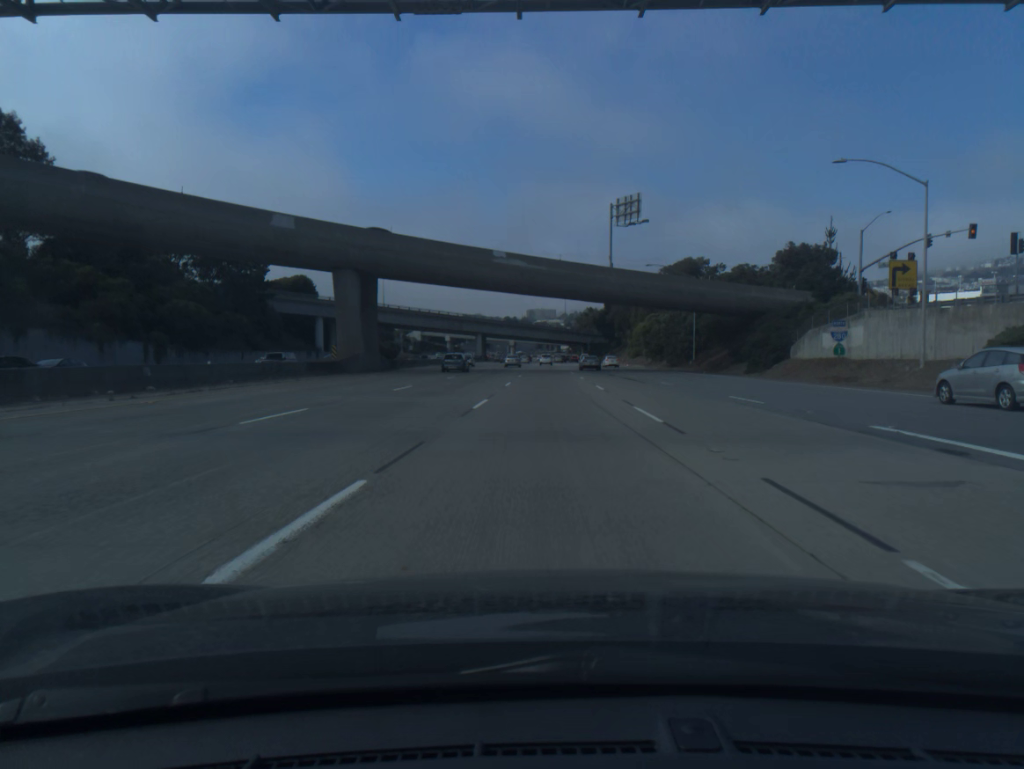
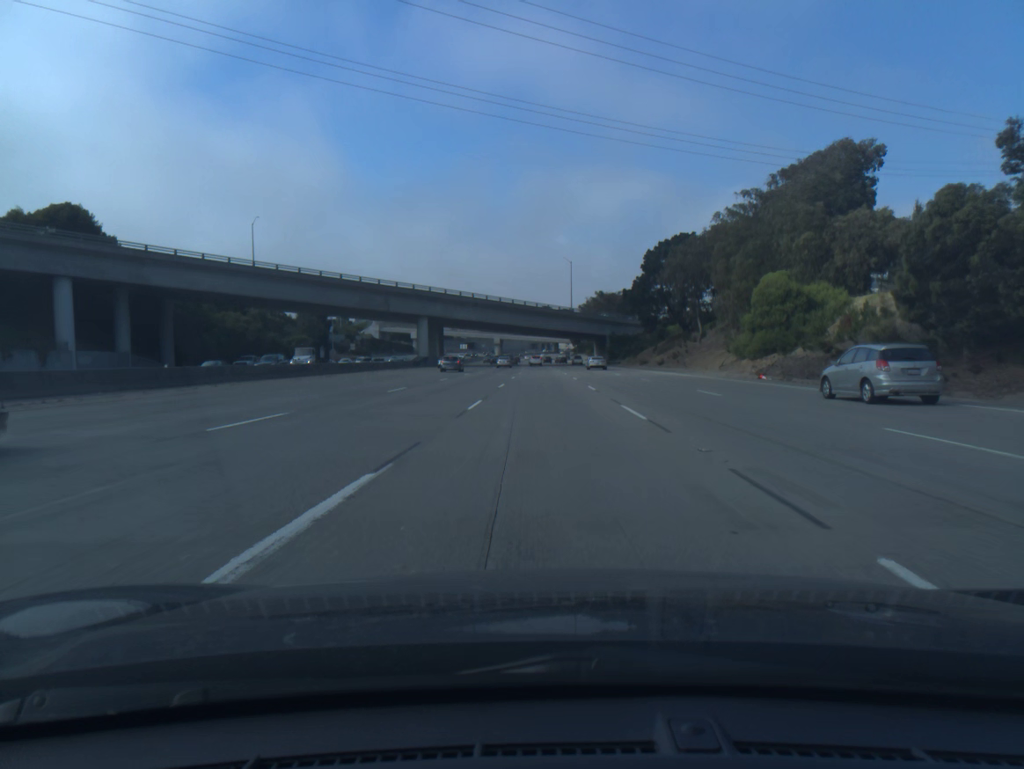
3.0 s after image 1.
(+0.7, +85.8) m; 0°
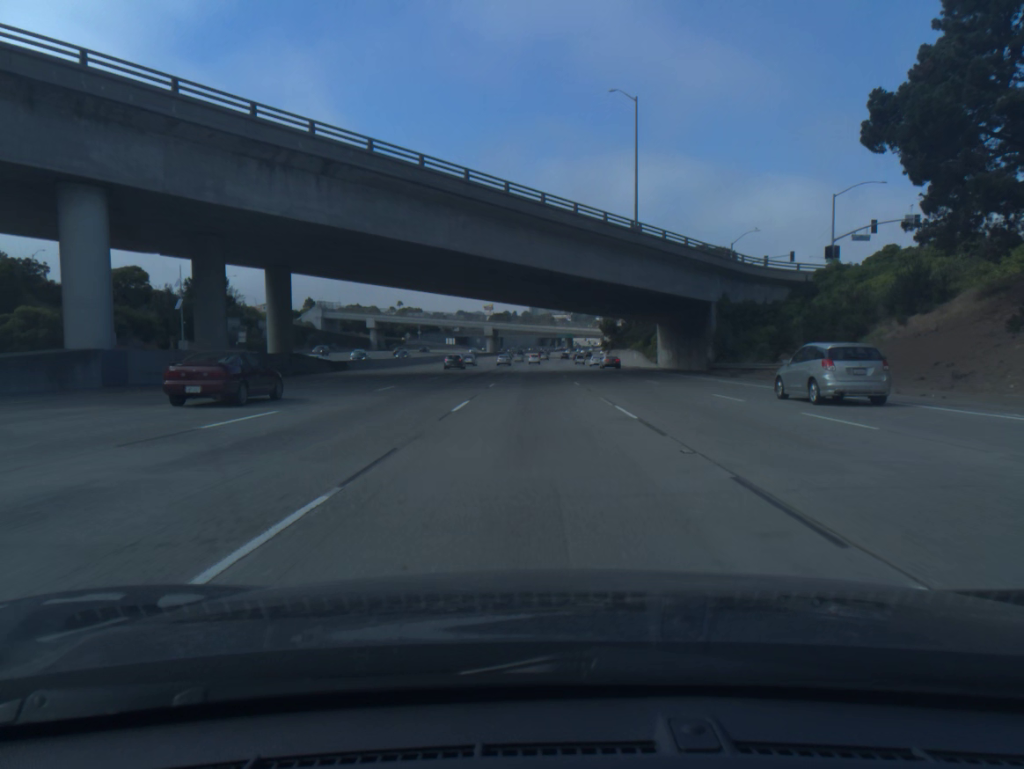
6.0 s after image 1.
(-0.3, +85.9) m; -1°
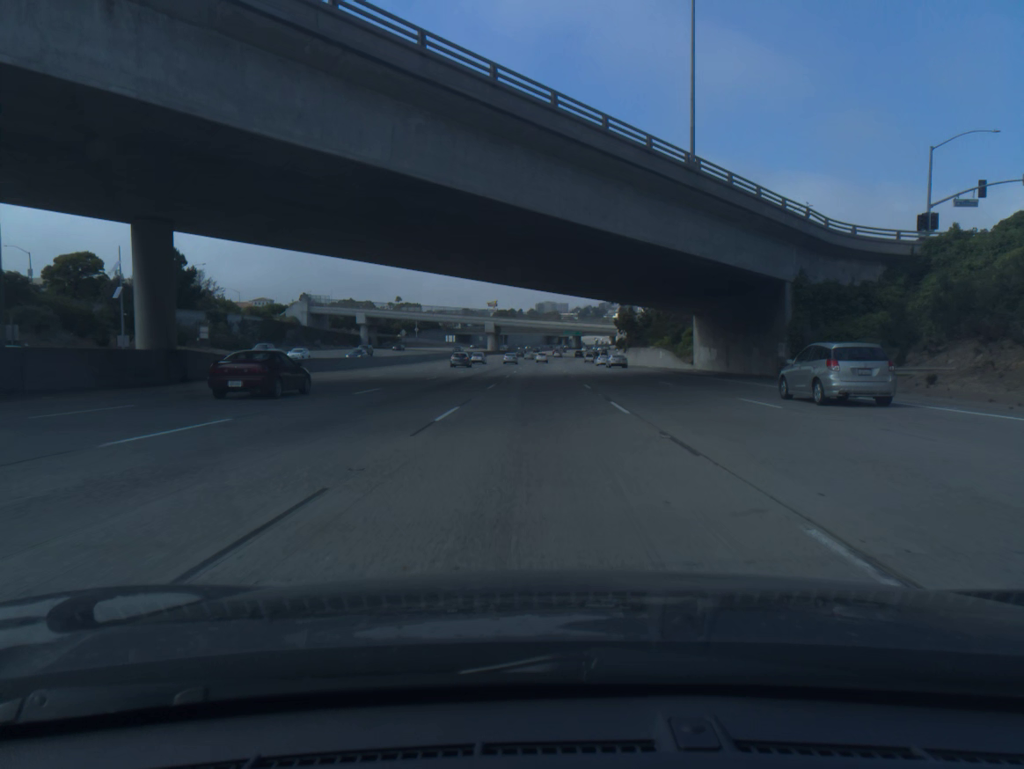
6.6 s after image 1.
(-0.1, +17.2) m; 0°
